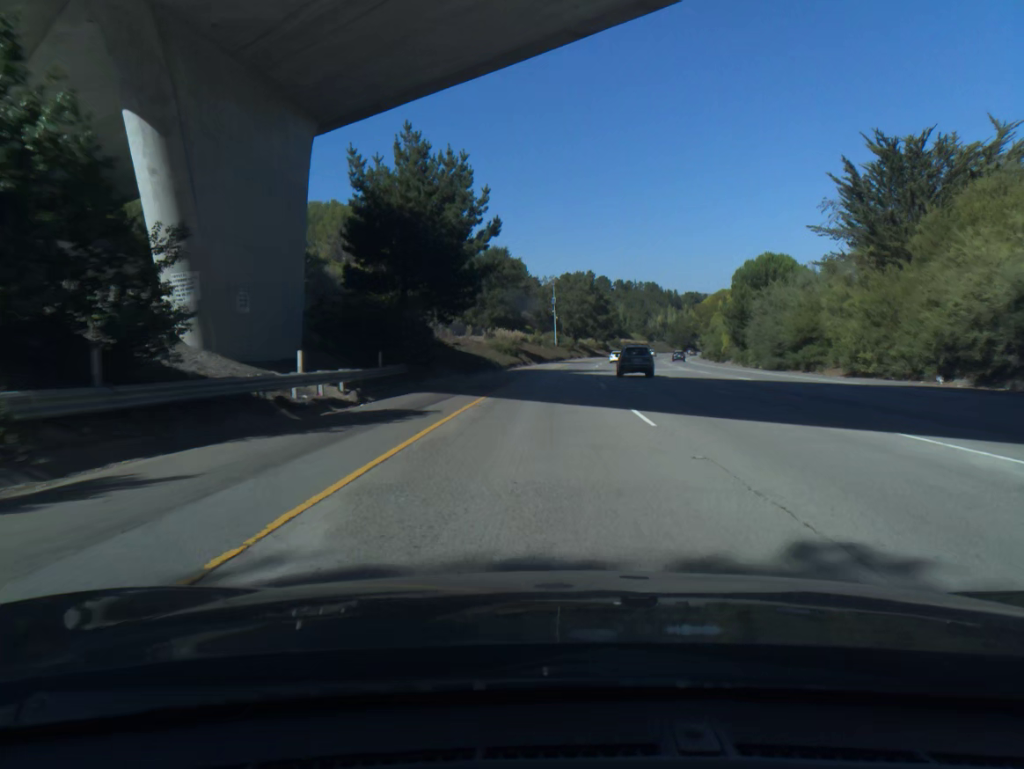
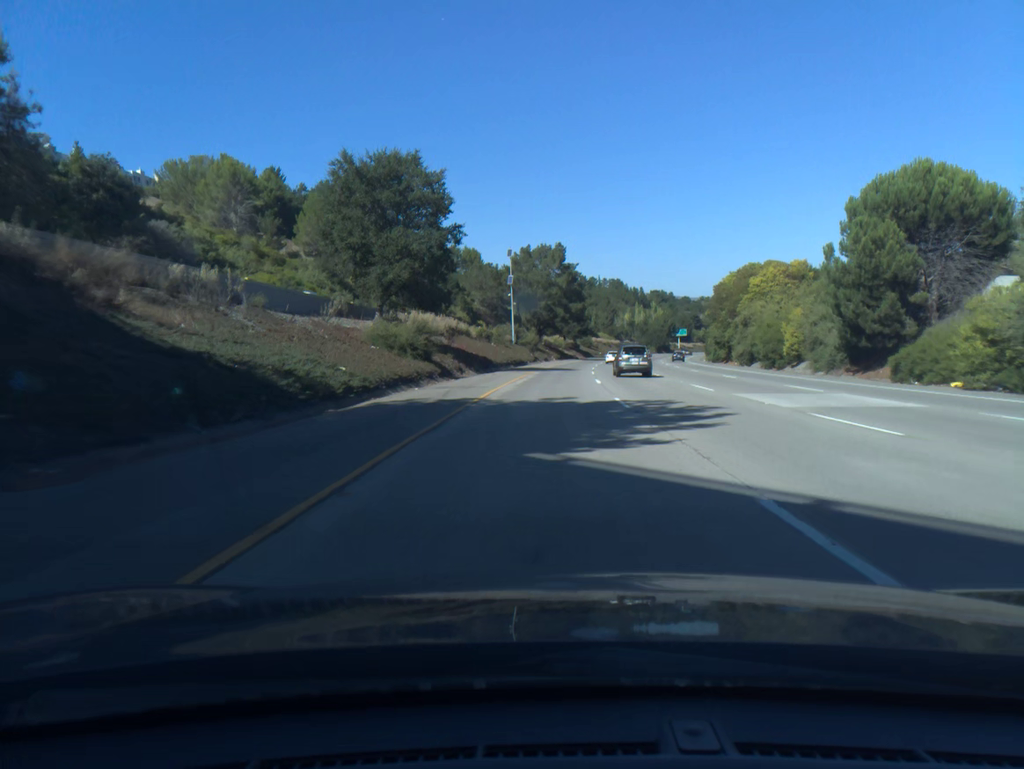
(+1.0, +40.4) m; +3°
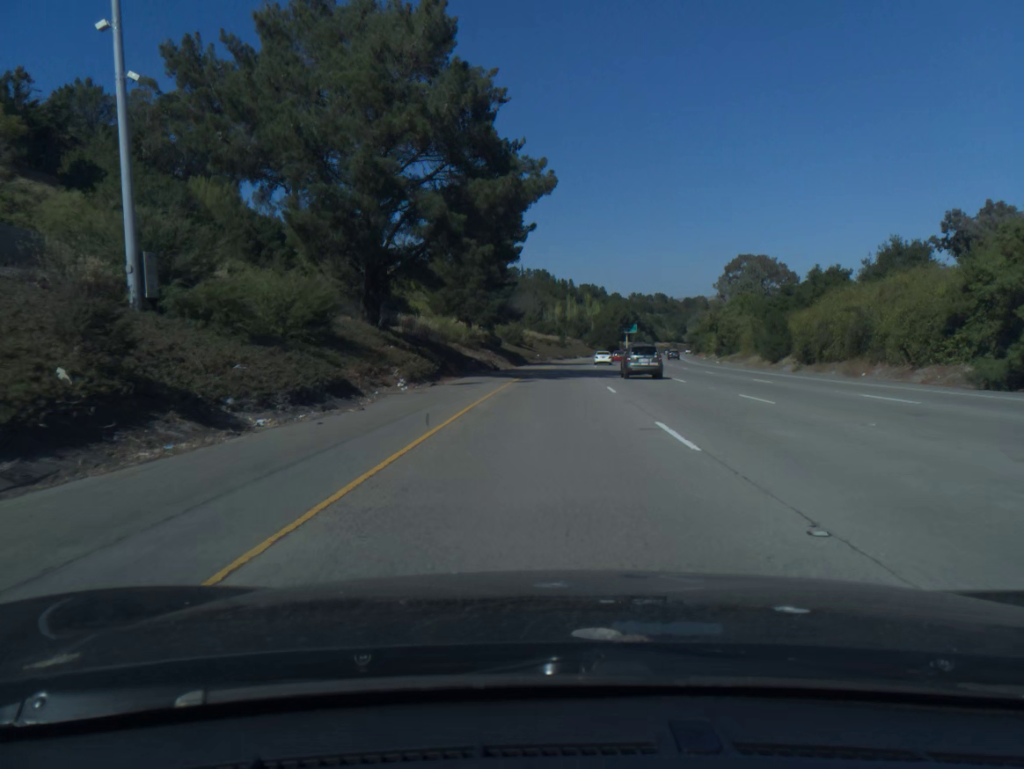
(+3.8, +80.6) m; +6°
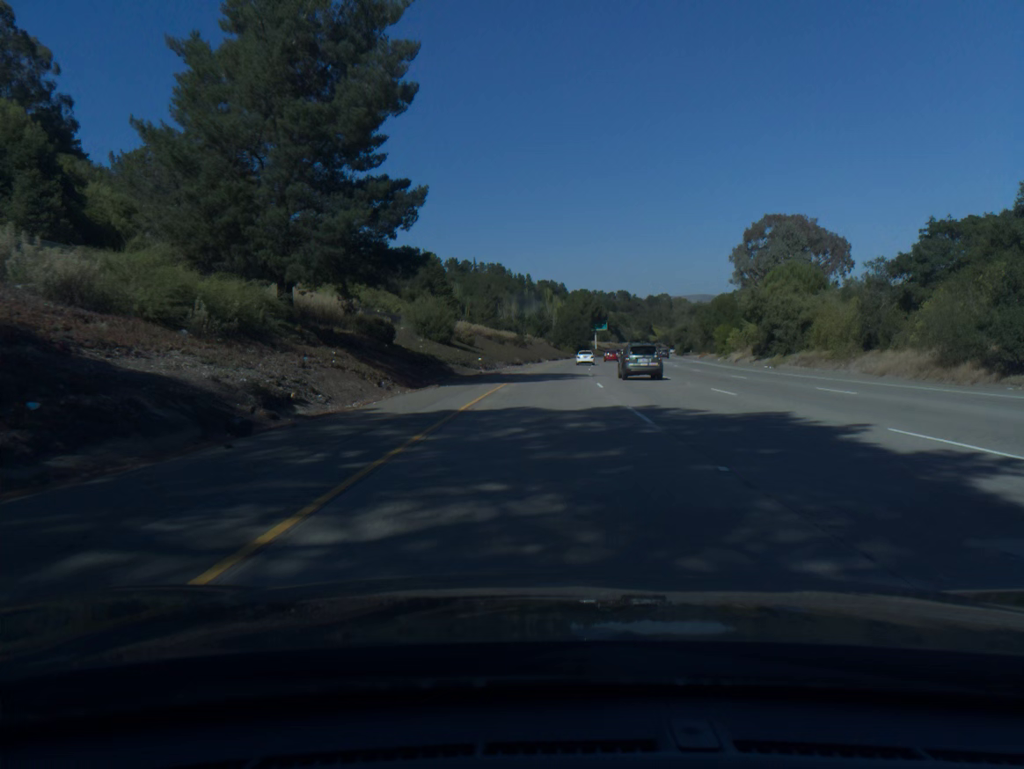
(+1.1, +40.3) m; +3°
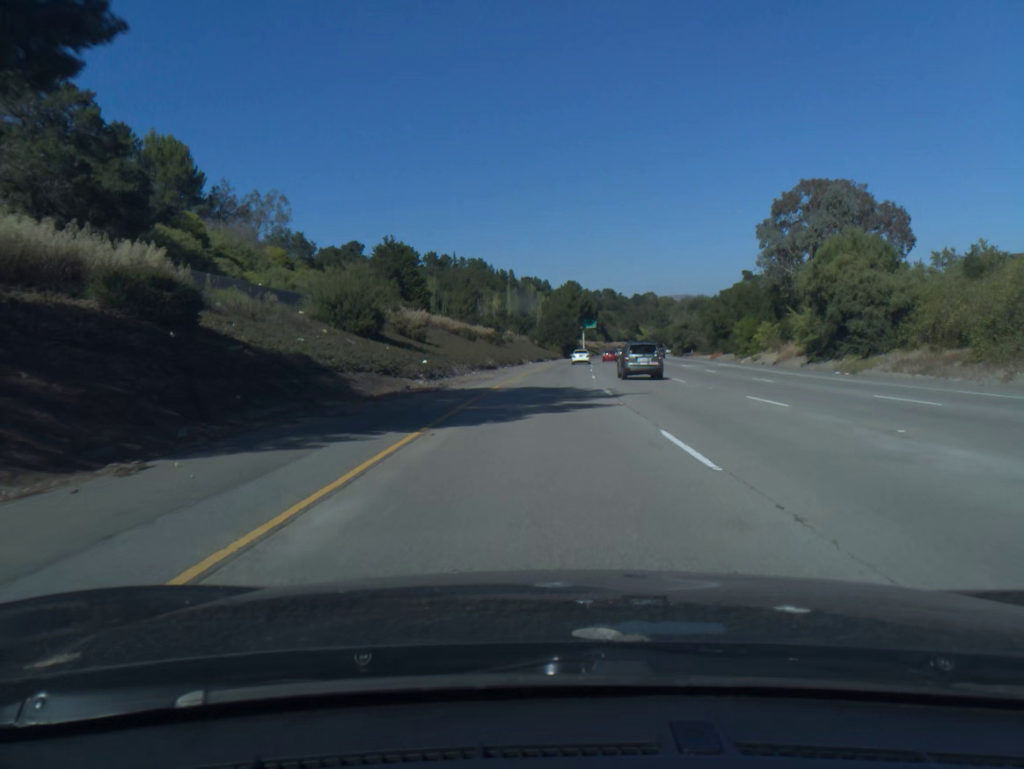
(+0.2, +20.2) m; +1°
